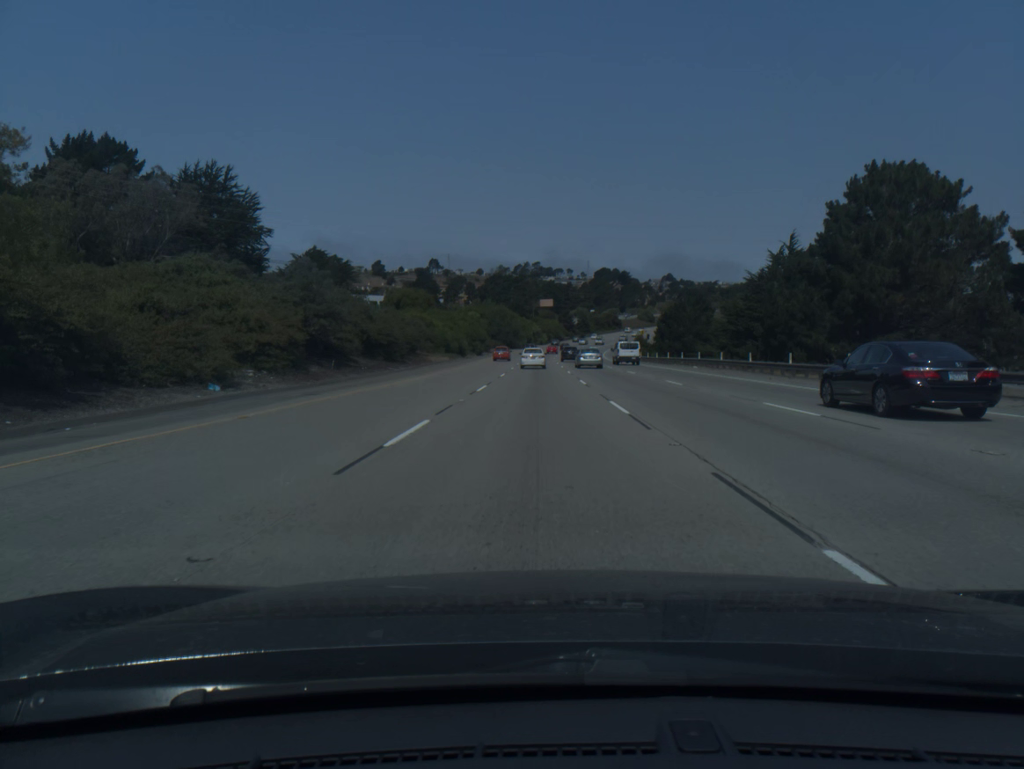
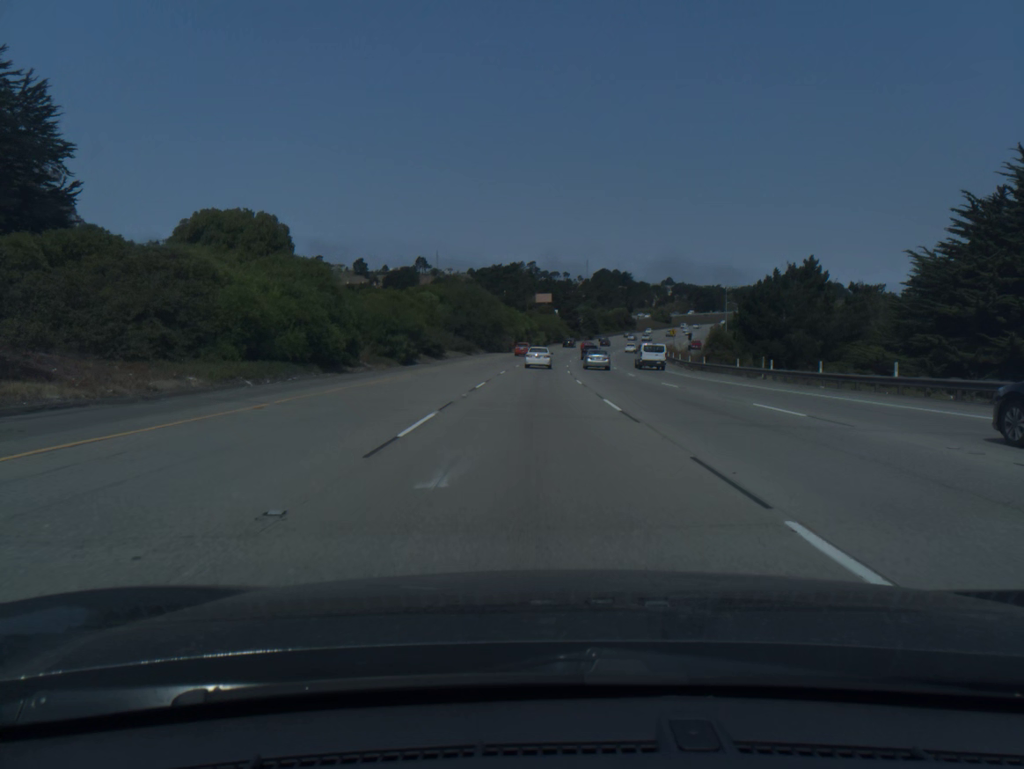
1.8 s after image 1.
(-0.1, +57.6) m; 0°
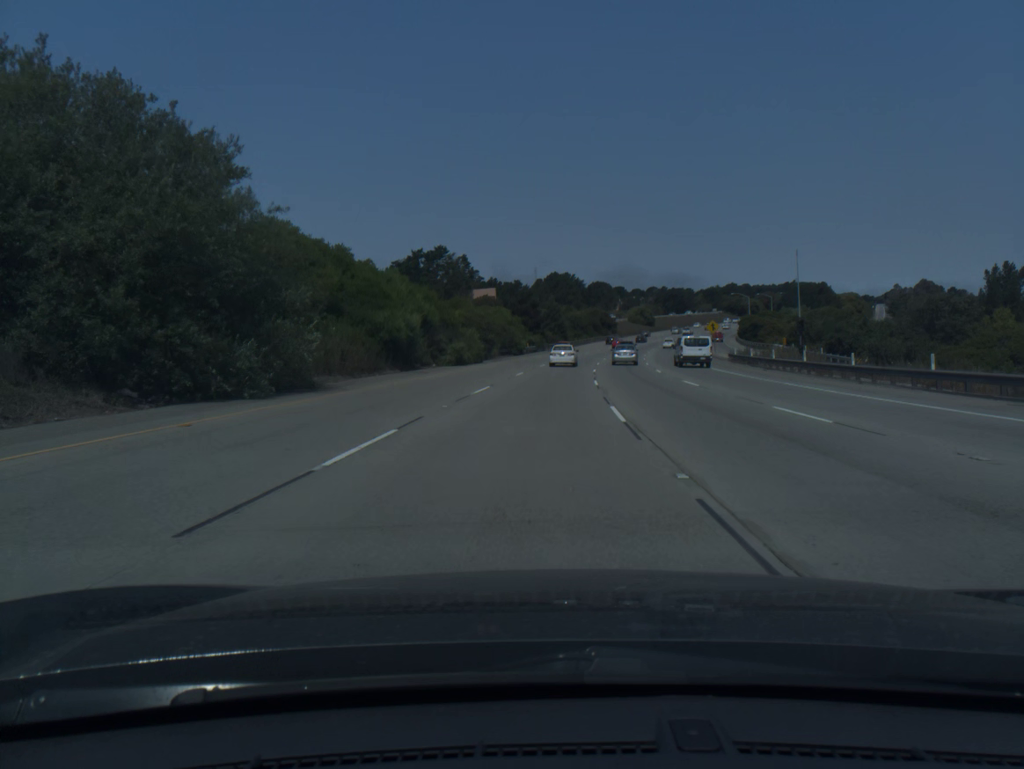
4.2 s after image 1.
(+1.6, +75.4) m; +4°
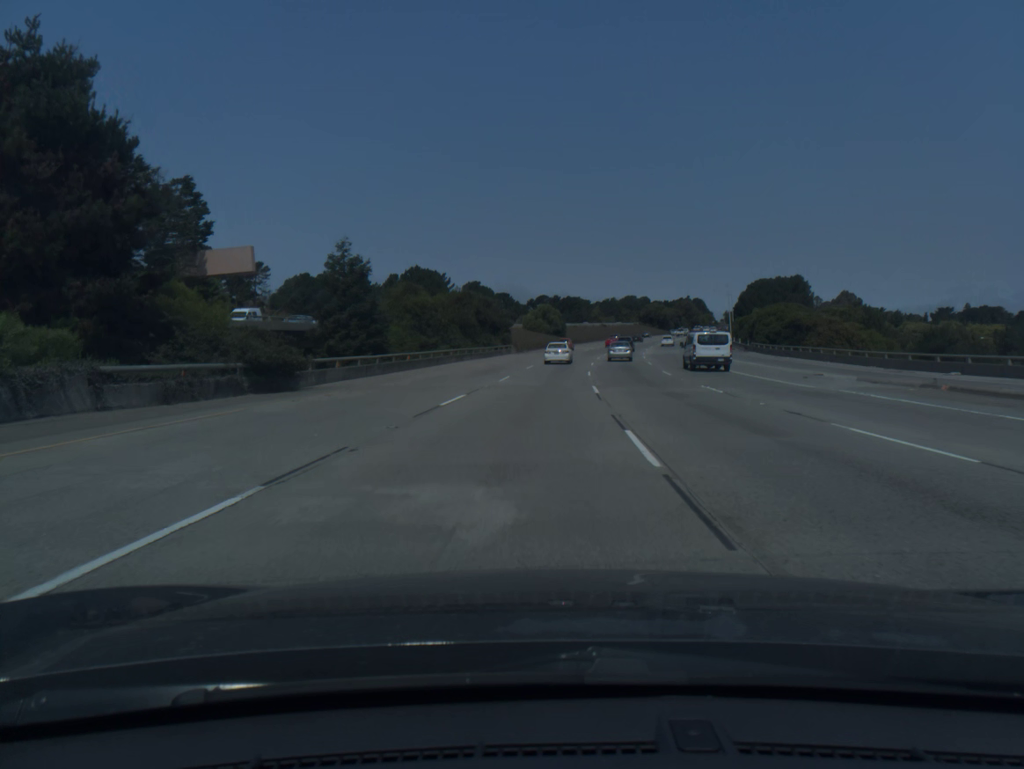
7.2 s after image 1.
(+7.5, +92.8) m; +9°
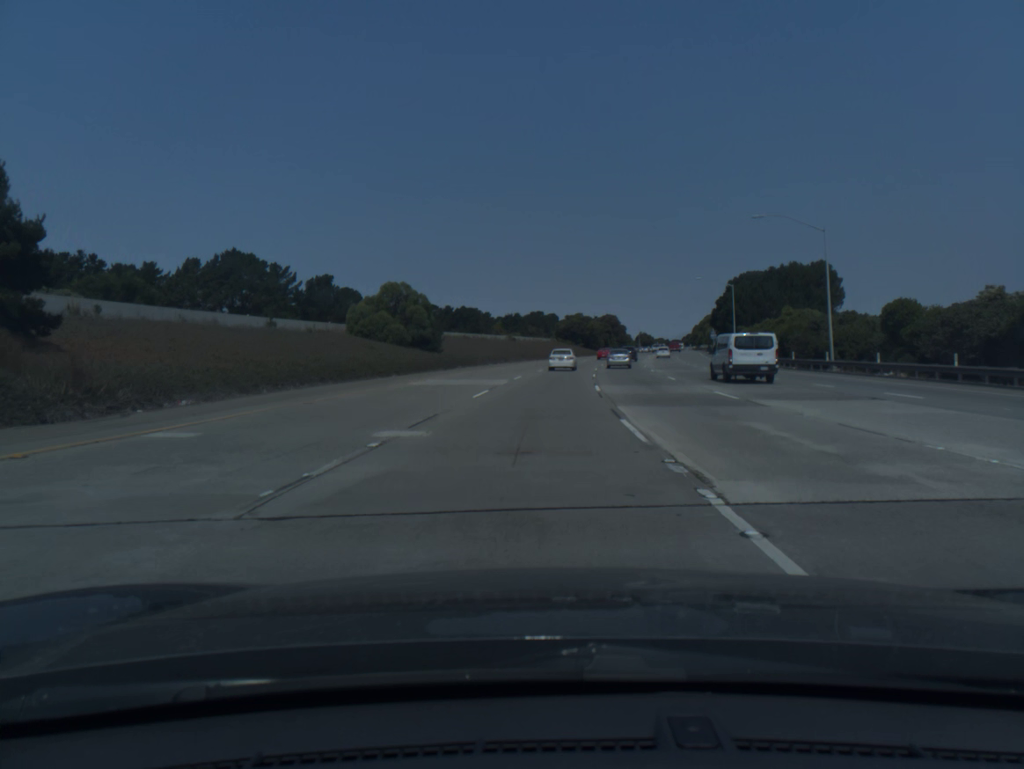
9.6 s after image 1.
(+4.3, +74.3) m; +7°
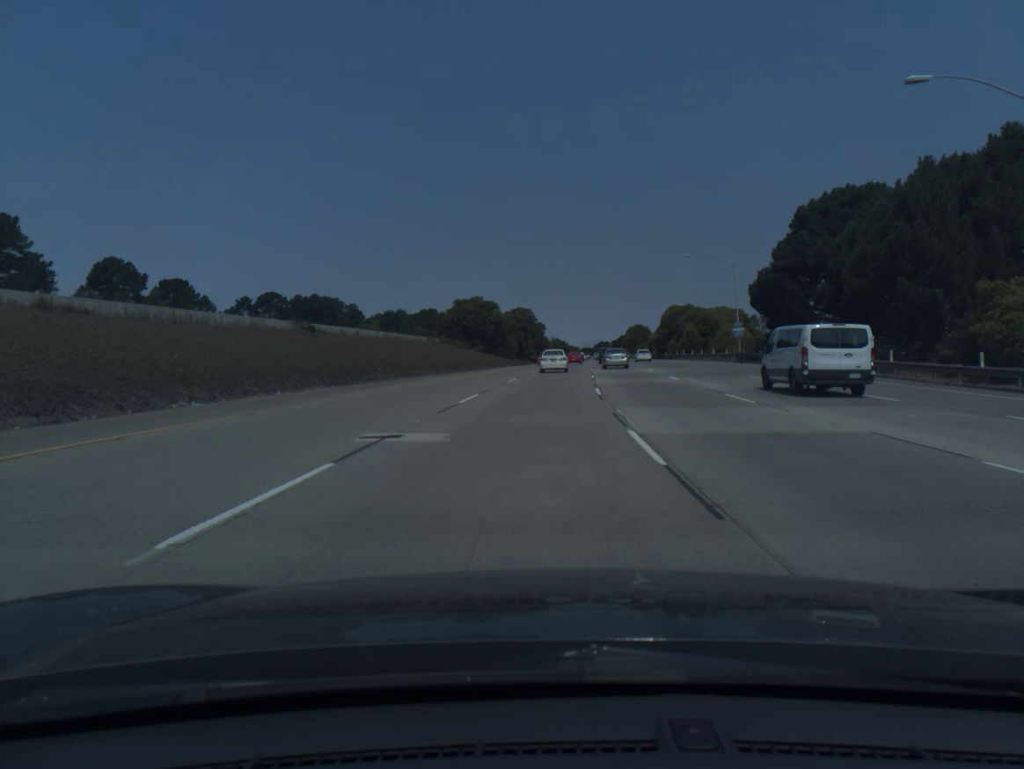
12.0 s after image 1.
(+4.7, +75.0) m; +7°
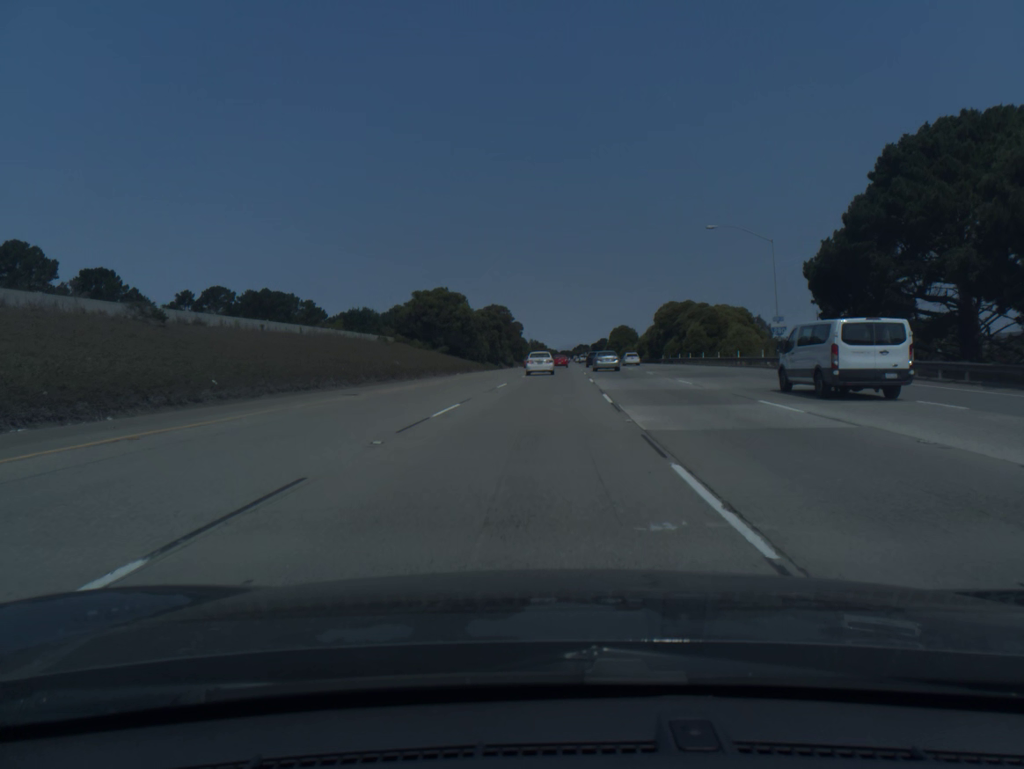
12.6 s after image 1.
(+0.3, +18.8) m; +2°
